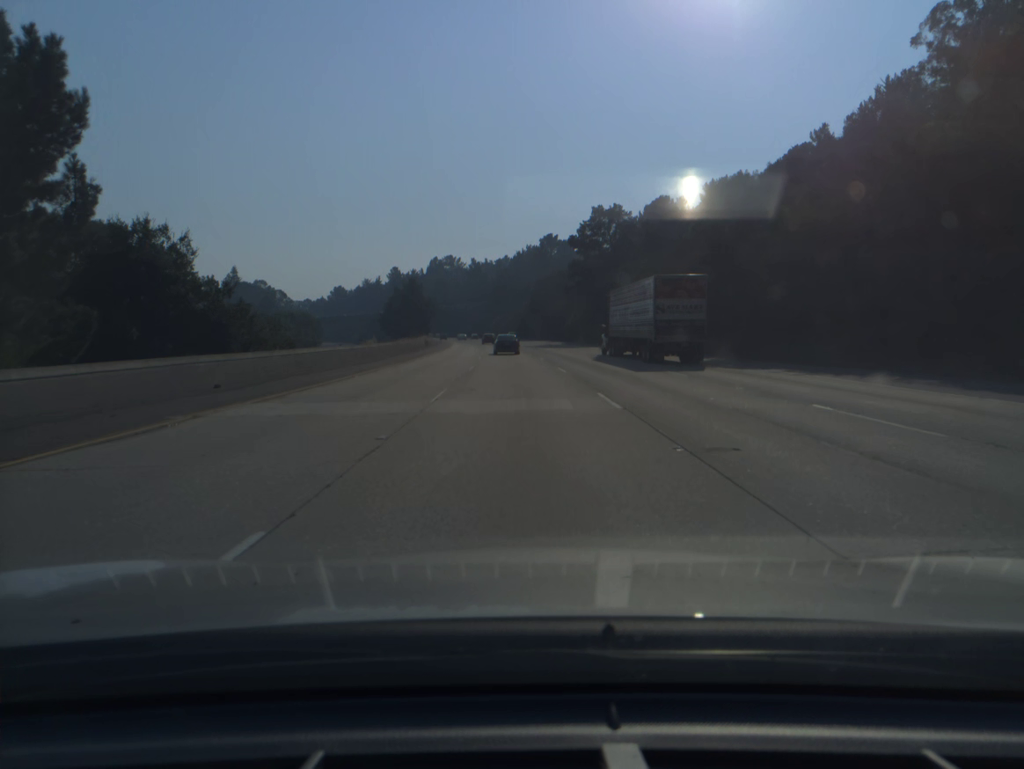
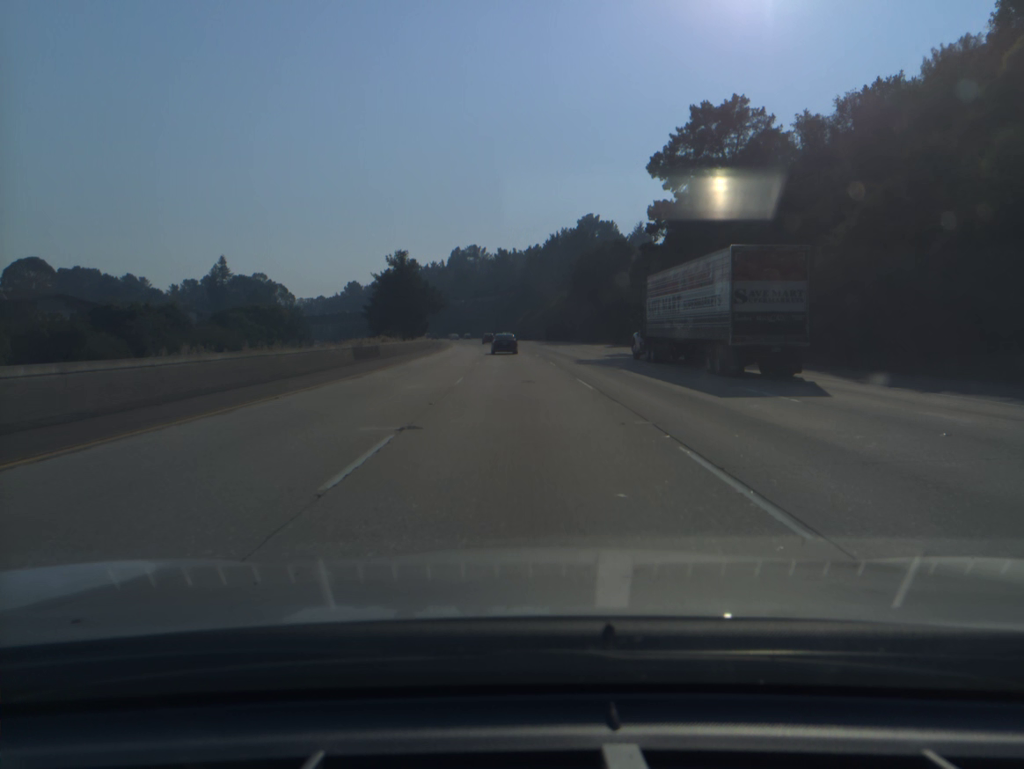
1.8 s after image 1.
(-1.0, +52.9) m; -2°
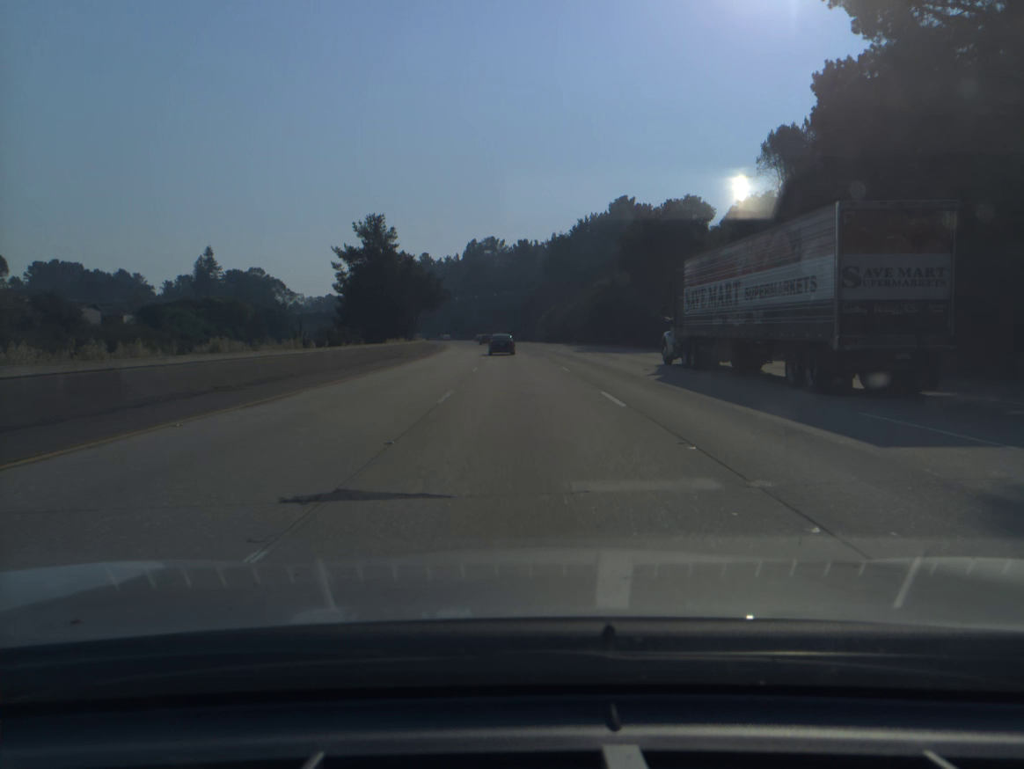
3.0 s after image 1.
(-0.5, +35.2) m; -2°
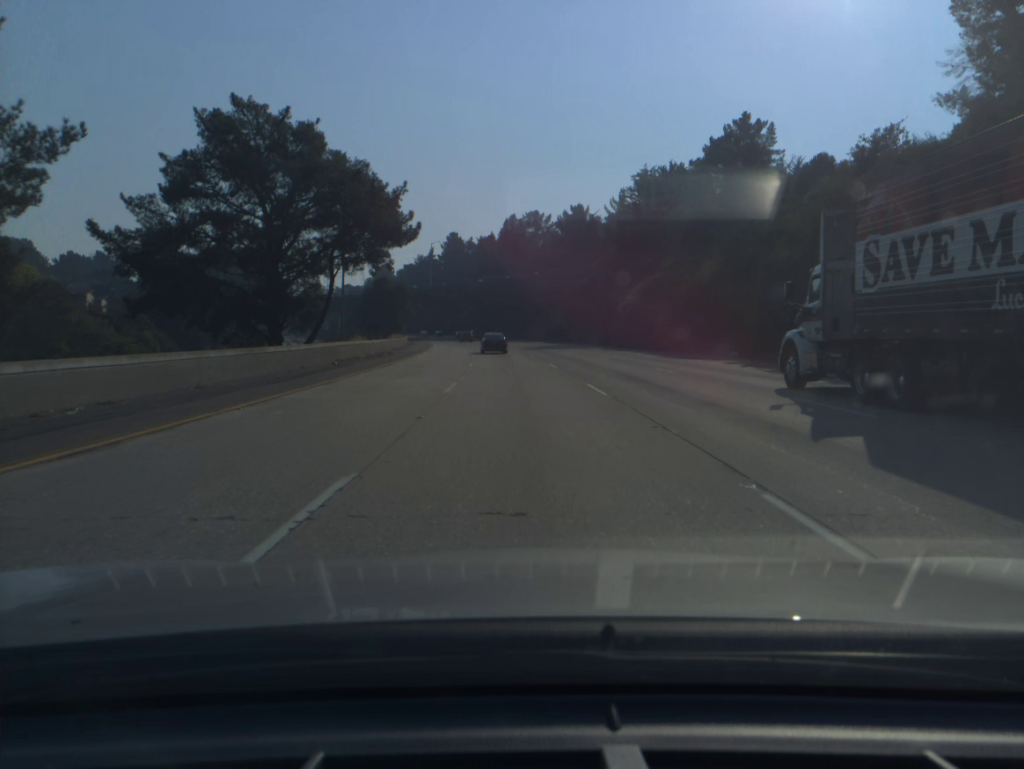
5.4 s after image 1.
(-1.8, +70.0) m; -3°
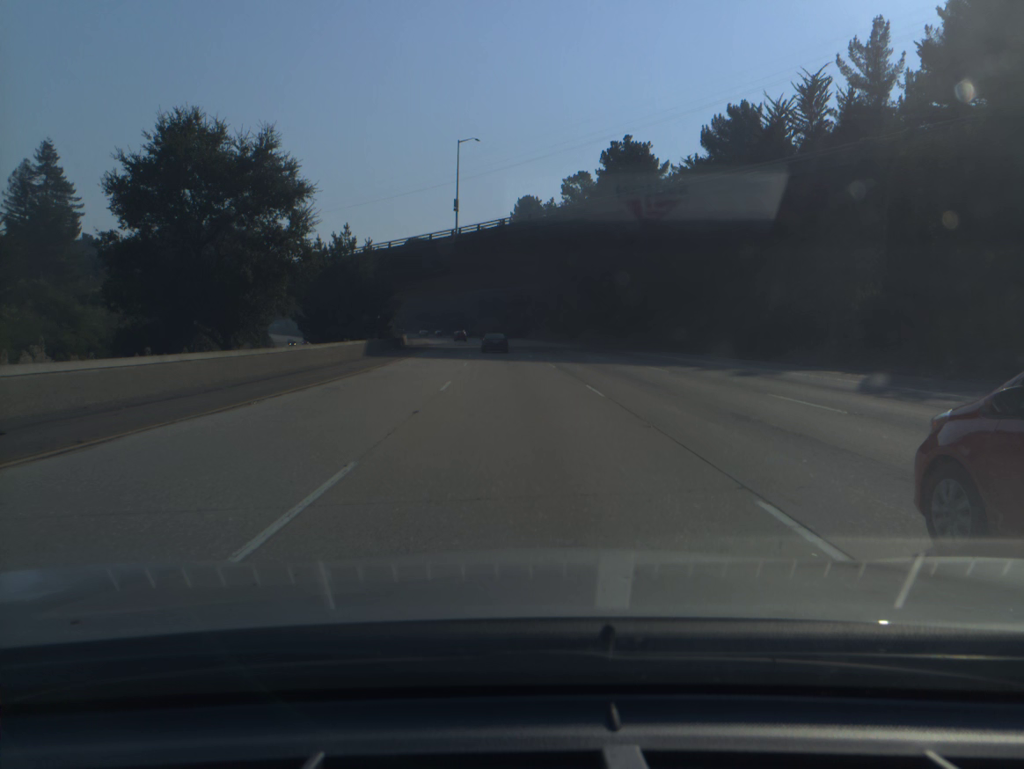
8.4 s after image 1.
(-4.5, +86.7) m; -6°
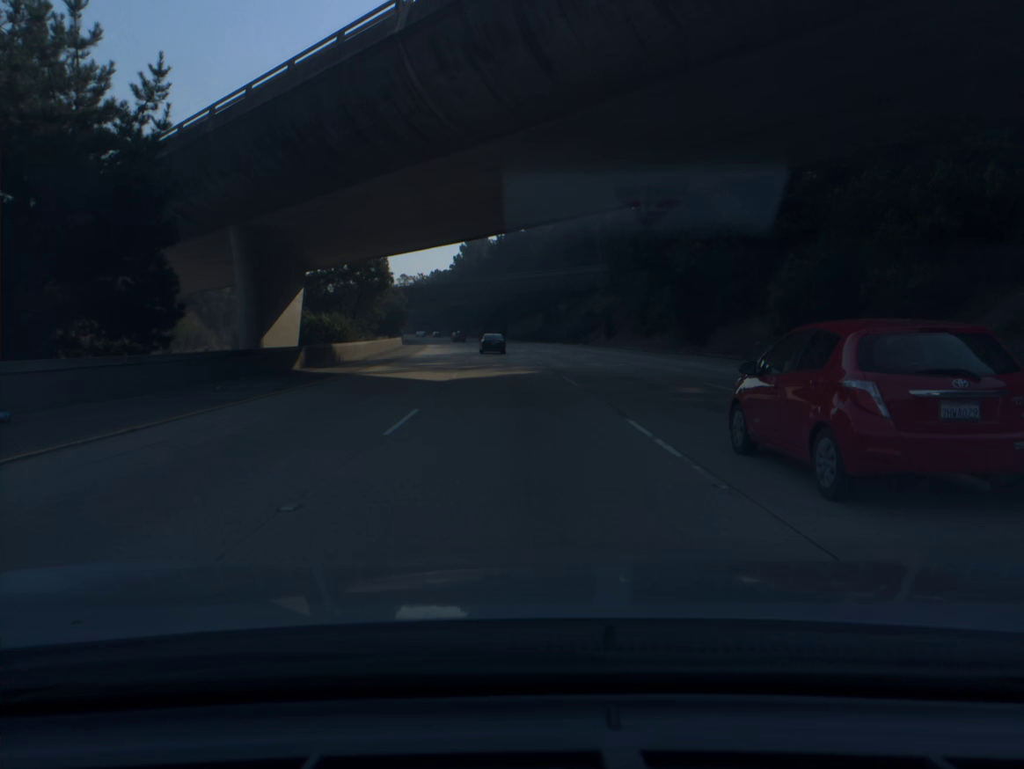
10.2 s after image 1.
(-1.7, +51.9) m; -4°
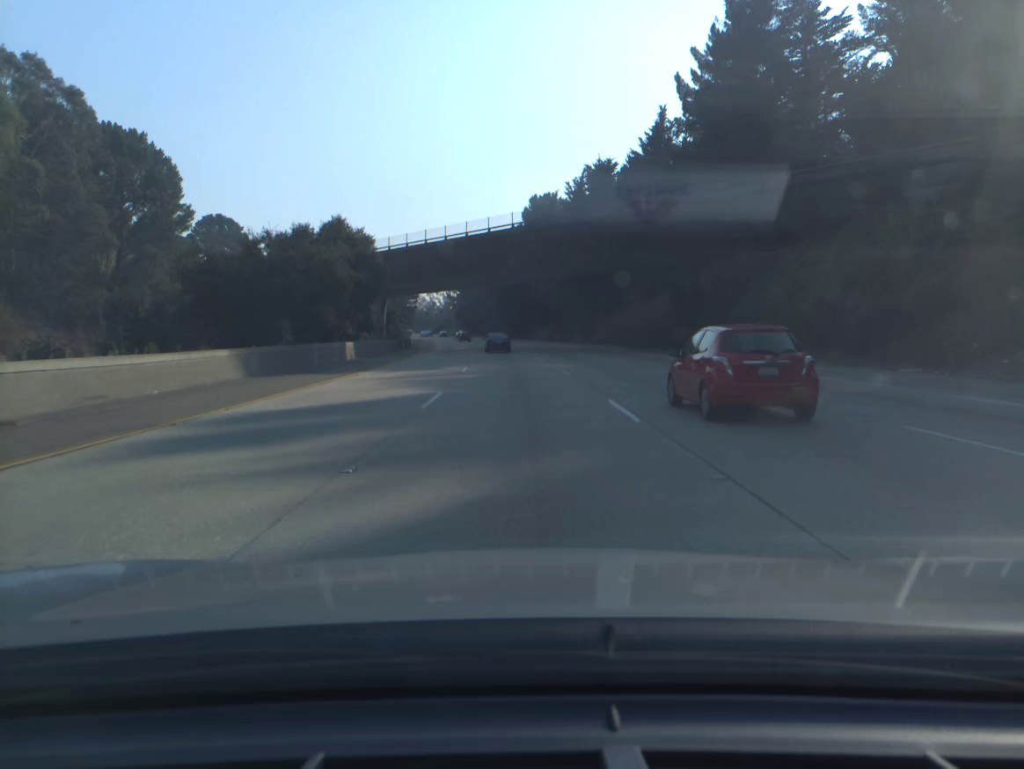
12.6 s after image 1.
(-3.0, +69.3) m; -5°
